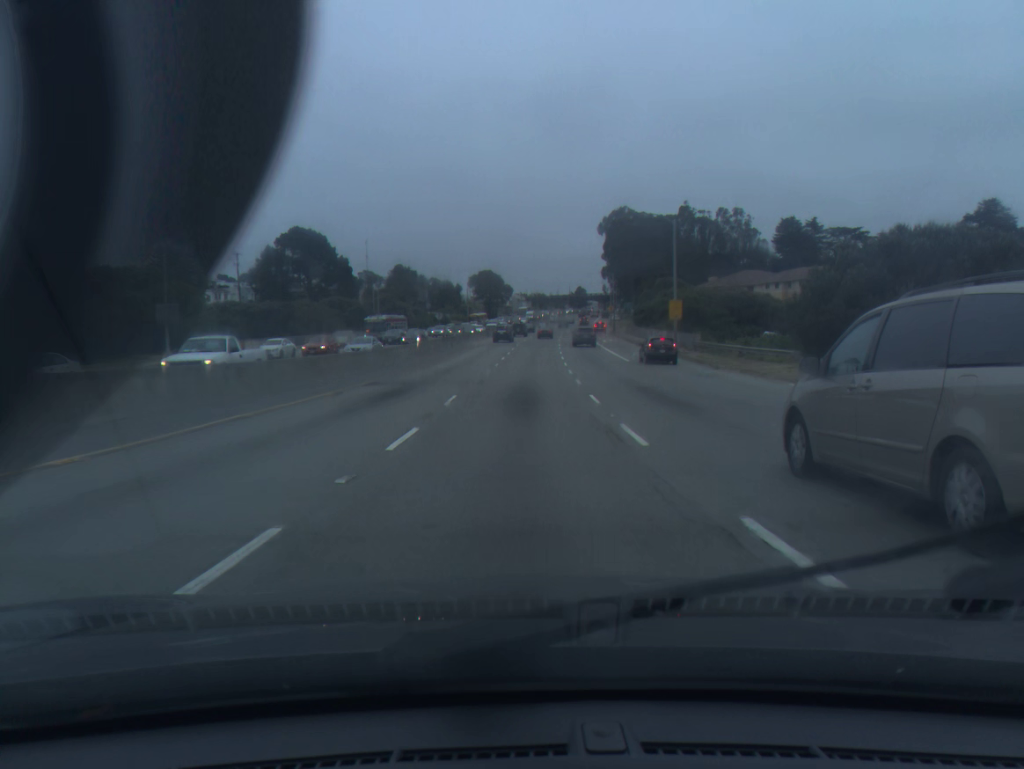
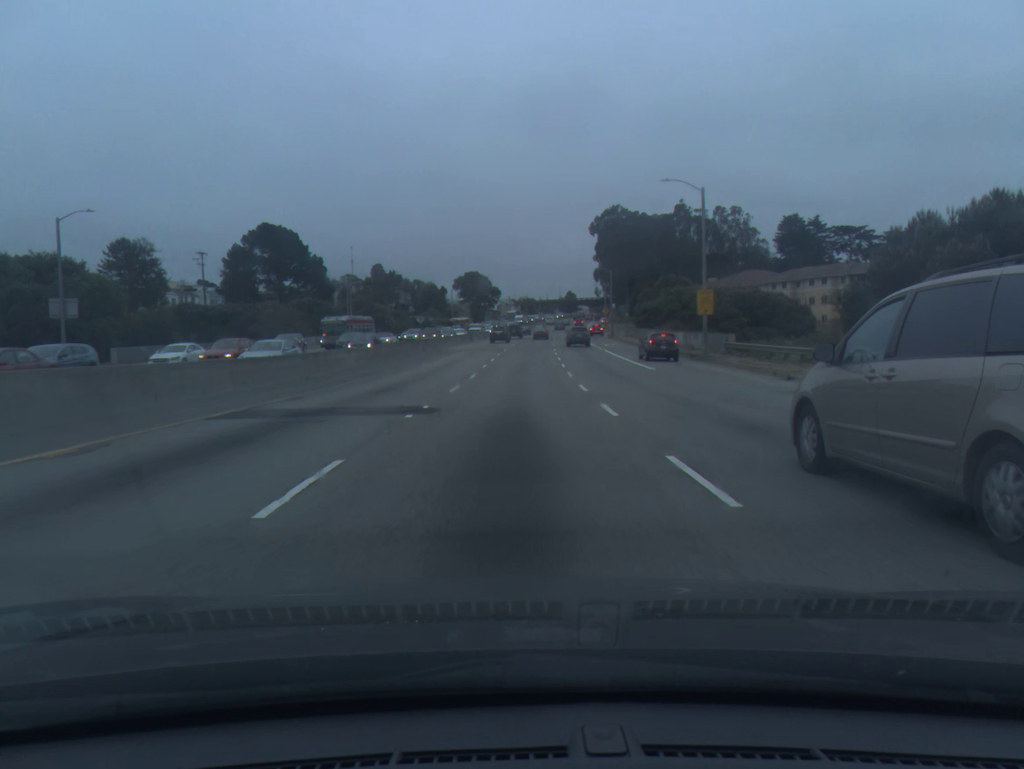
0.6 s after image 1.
(+0.1, +11.9) m; +1°
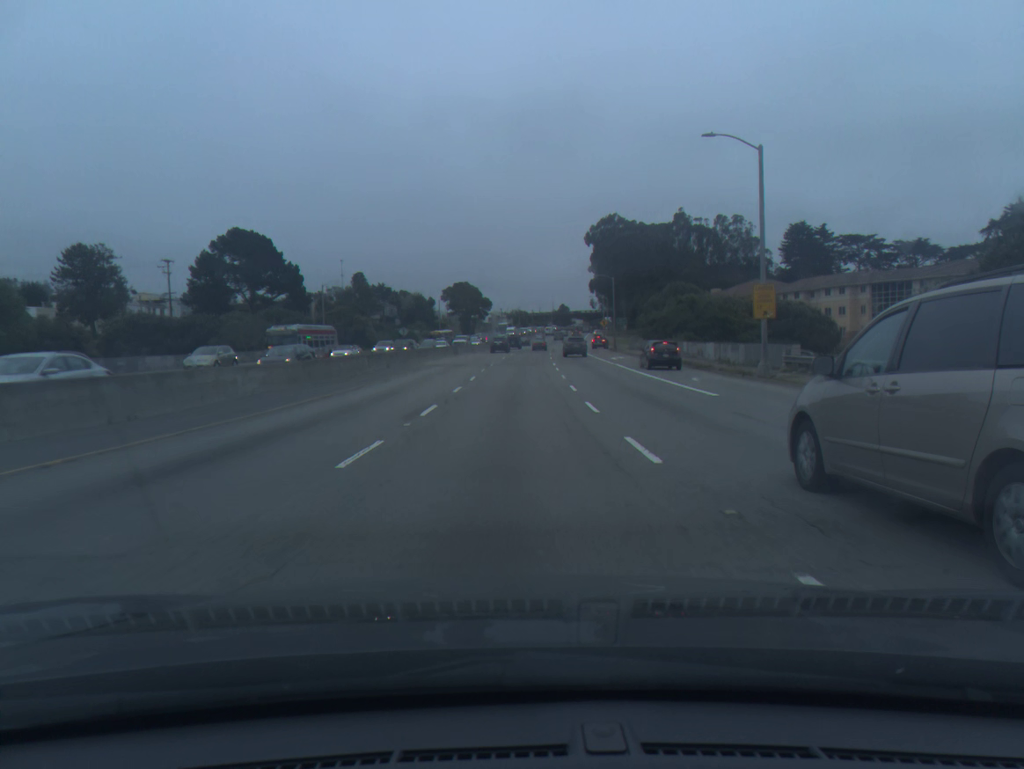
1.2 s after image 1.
(+0.1, +11.8) m; +1°
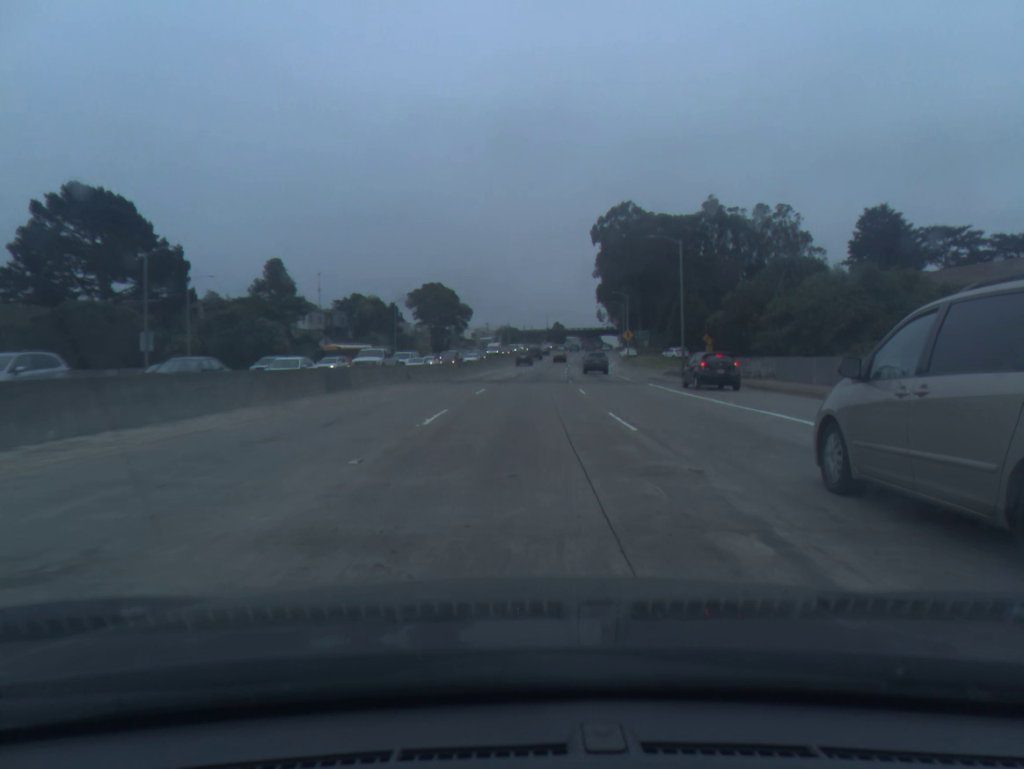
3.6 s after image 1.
(+0.1, +46.7) m; 0°
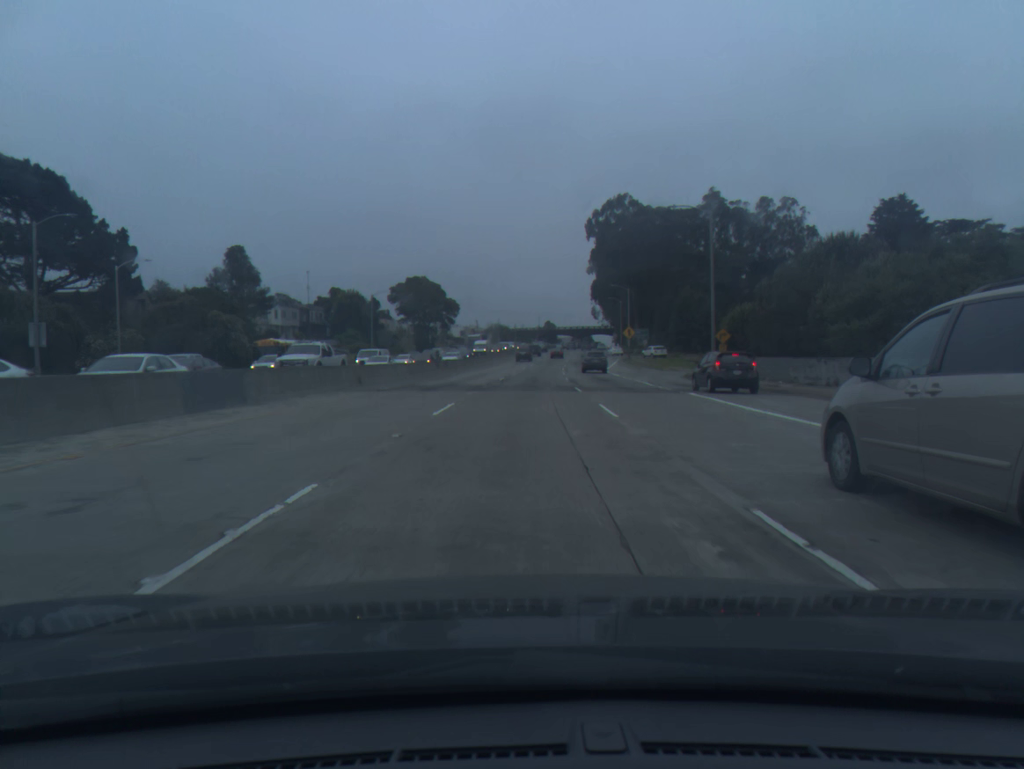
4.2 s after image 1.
(+0.1, +11.5) m; +1°
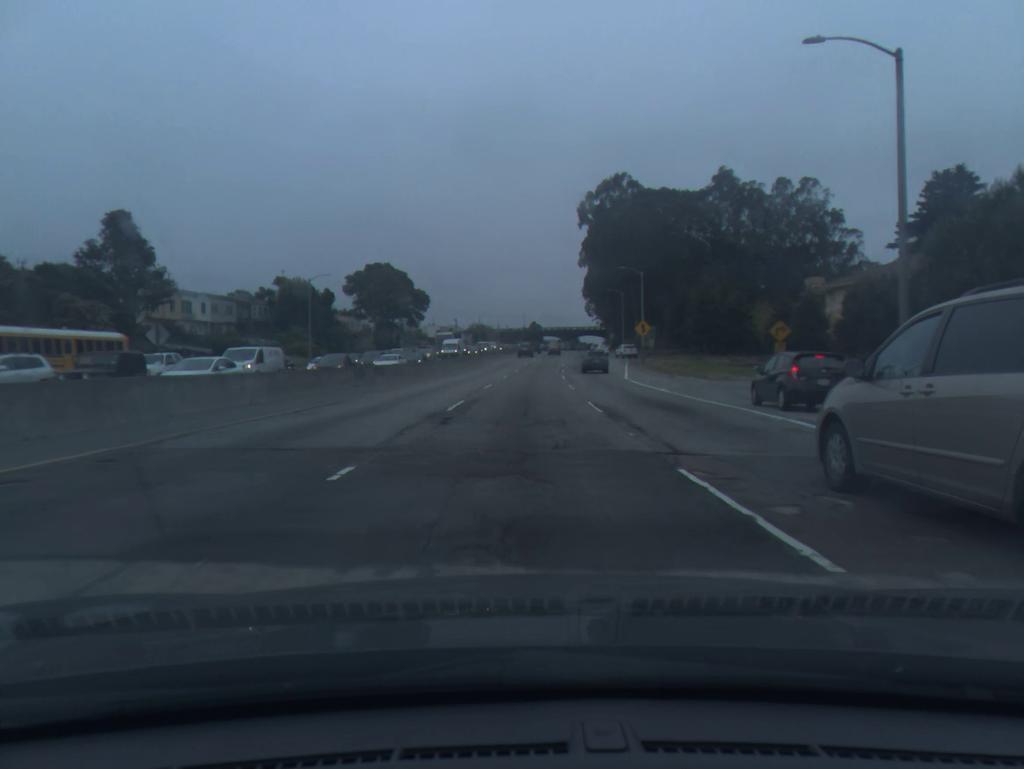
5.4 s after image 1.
(+0.3, +23.0) m; +1°
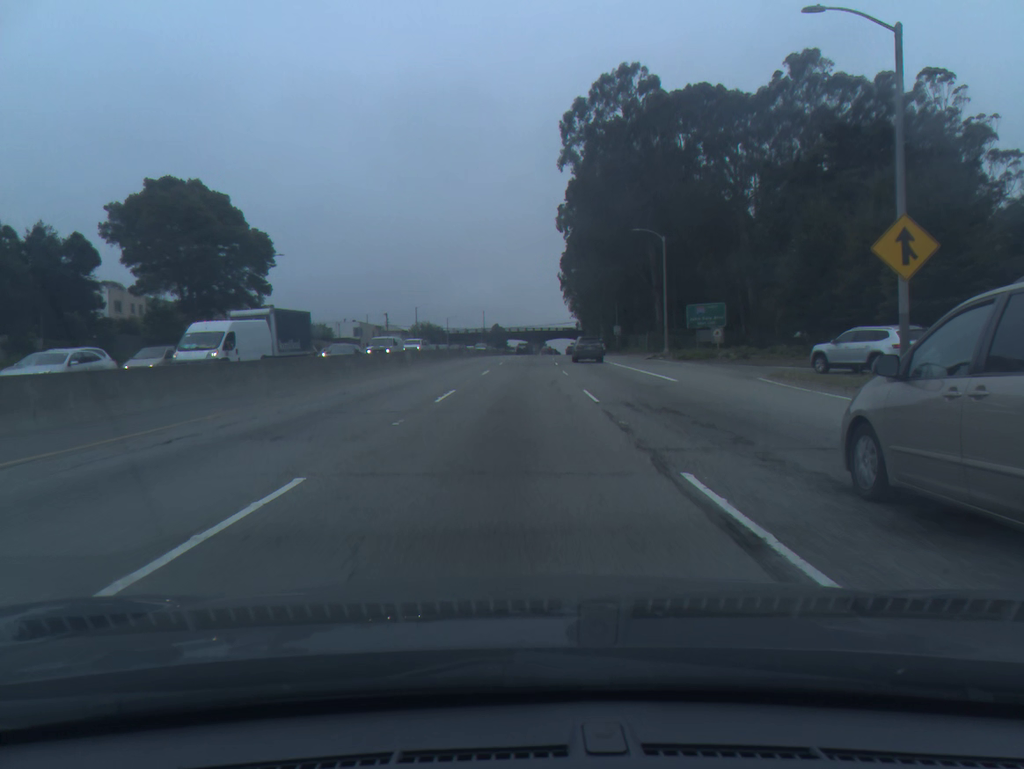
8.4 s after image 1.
(+1.4, +57.7) m; +3°
